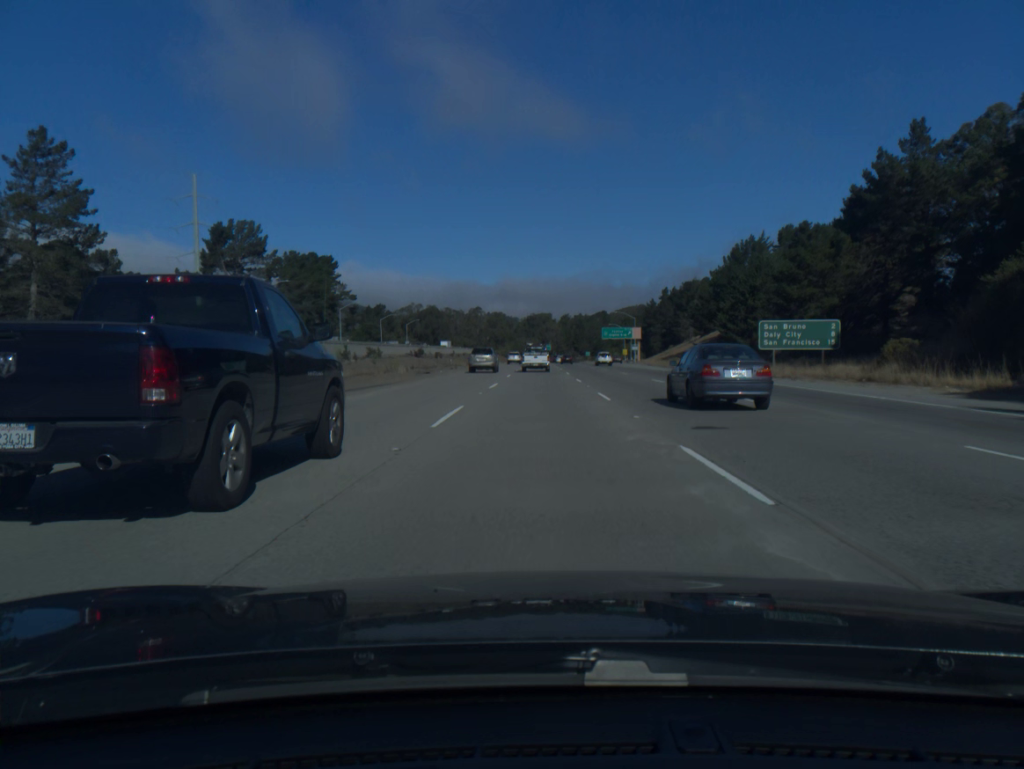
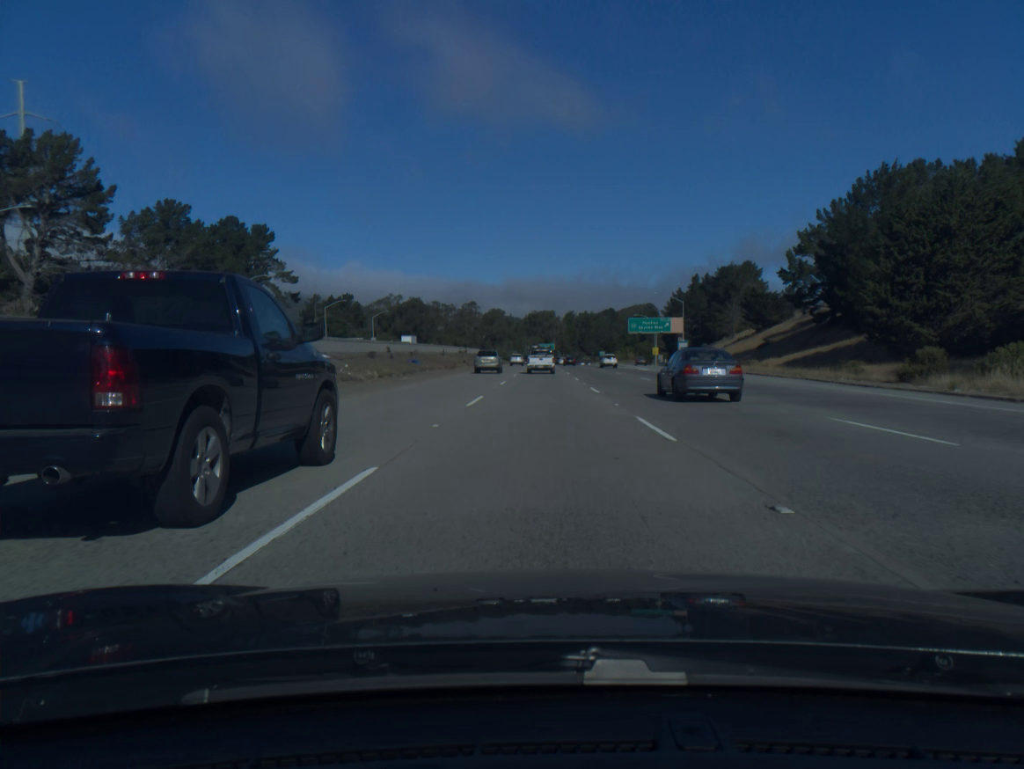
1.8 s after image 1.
(-0.1, +53.8) m; 0°
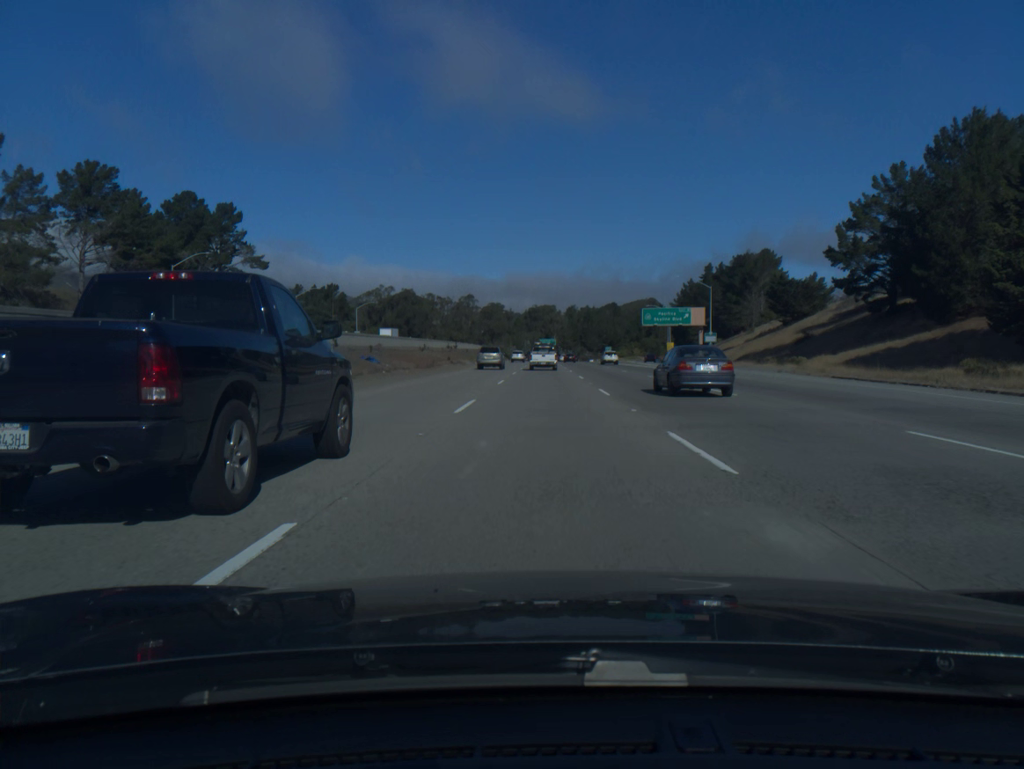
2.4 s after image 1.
(0.0, +17.9) m; 0°
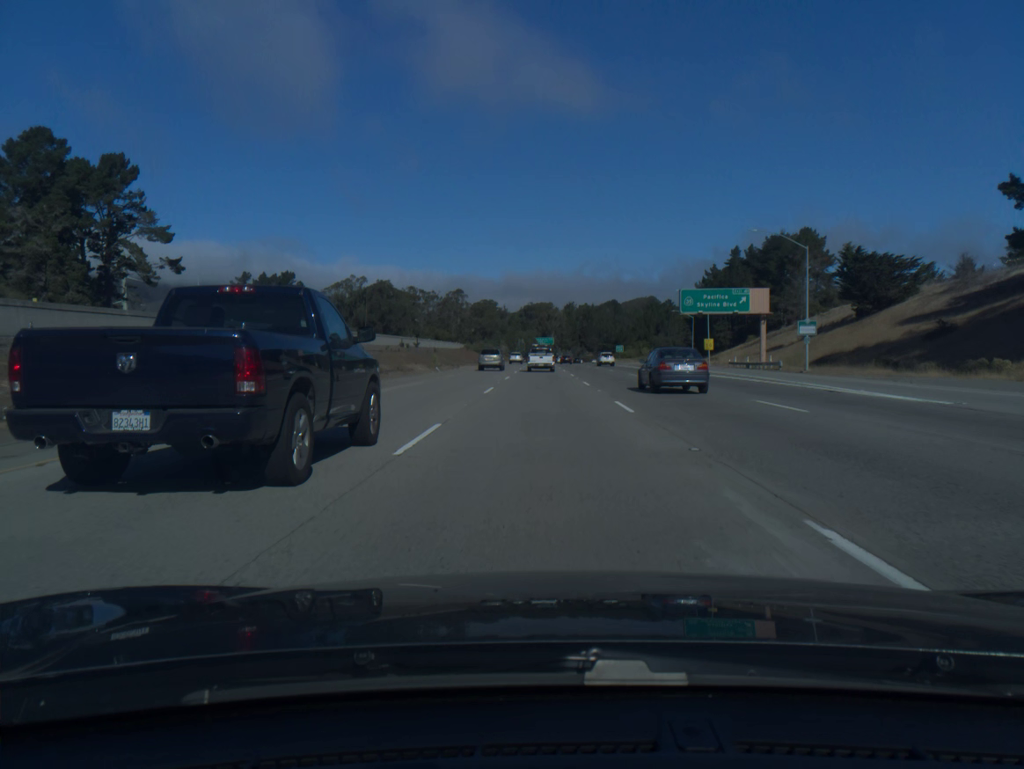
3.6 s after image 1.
(0.0, +35.7) m; 0°
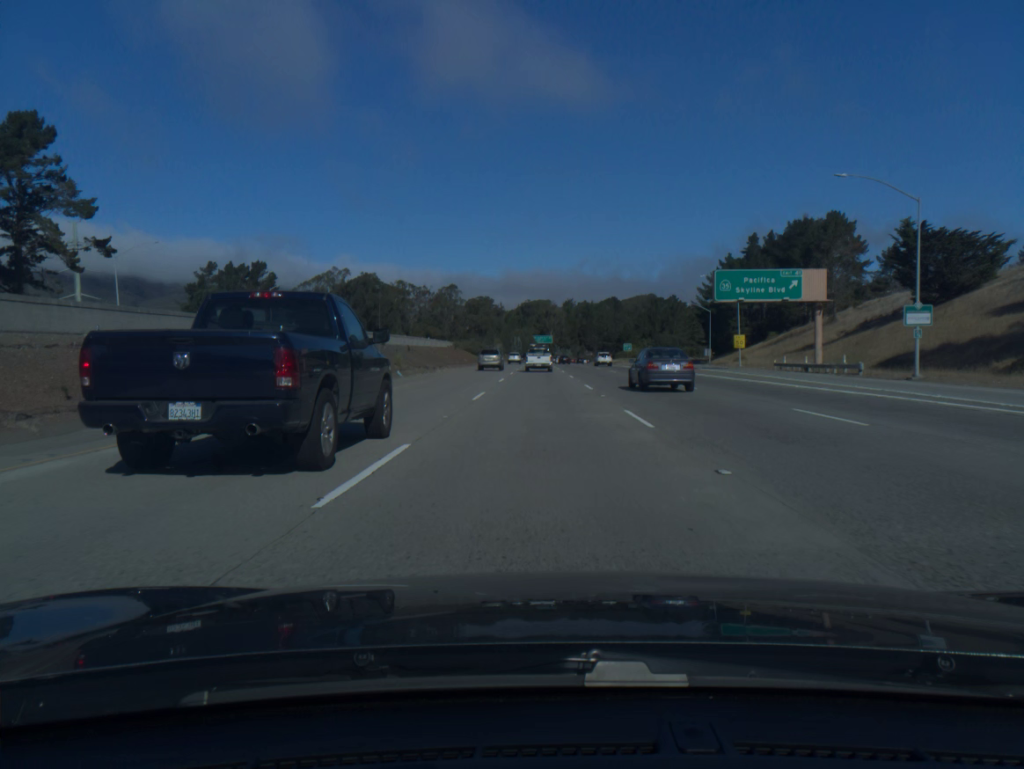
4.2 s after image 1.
(0.0, +17.8) m; 0°
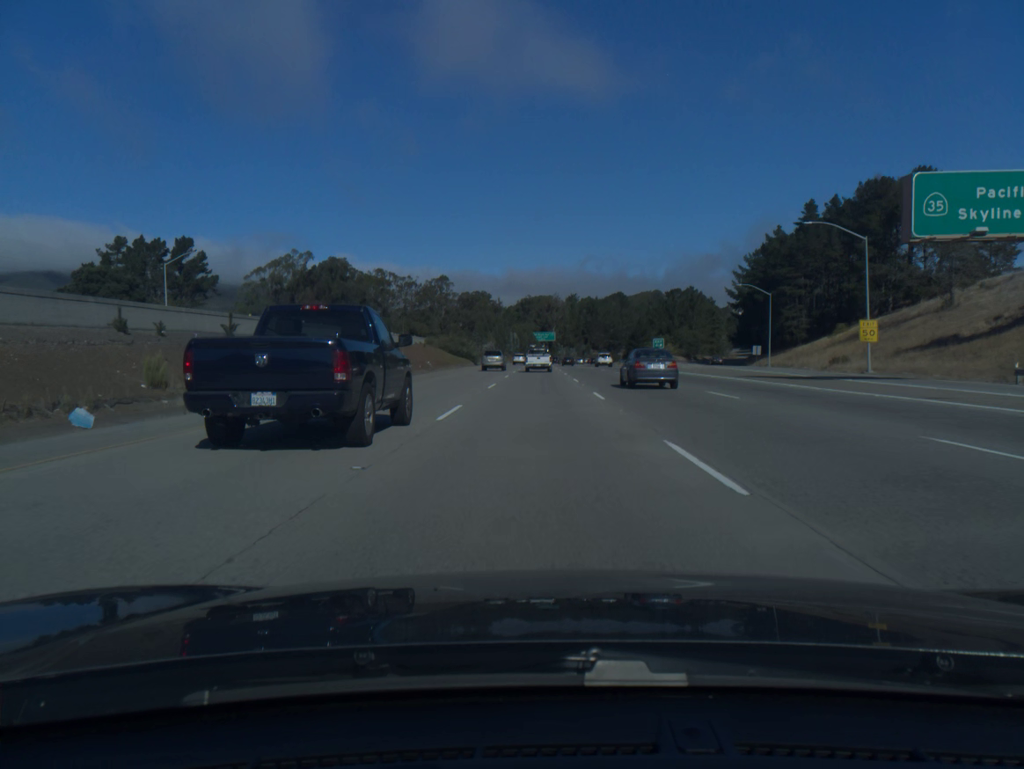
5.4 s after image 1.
(0.0, +35.6) m; 0°
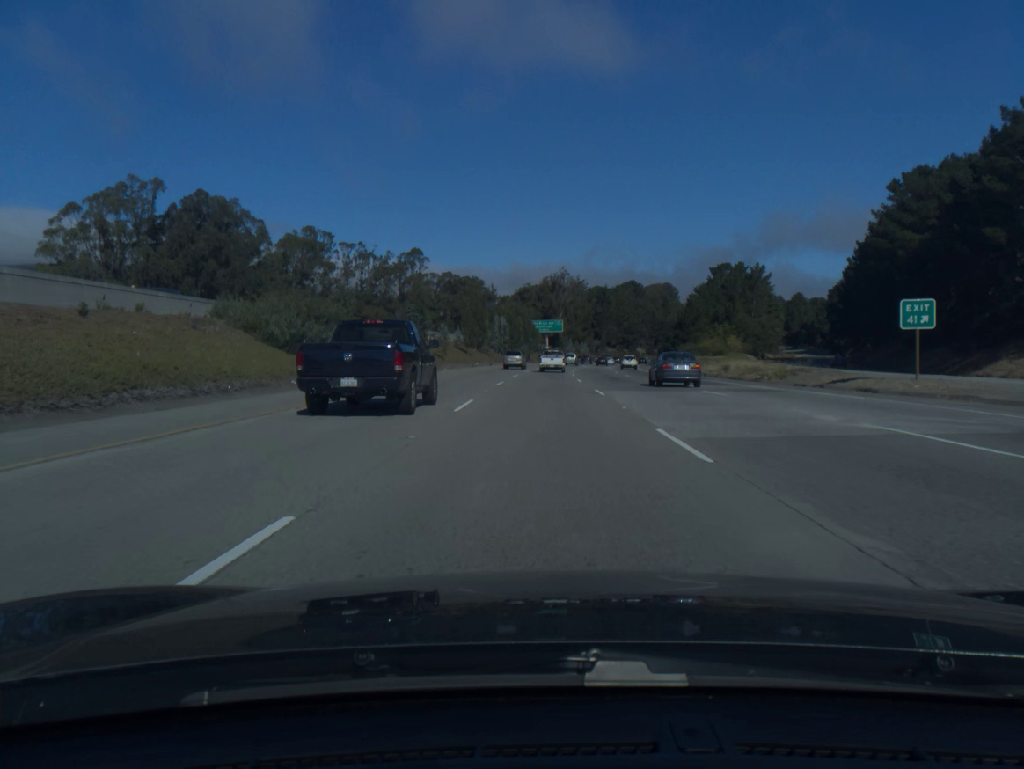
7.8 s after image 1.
(-0.3, +71.1) m; 0°
